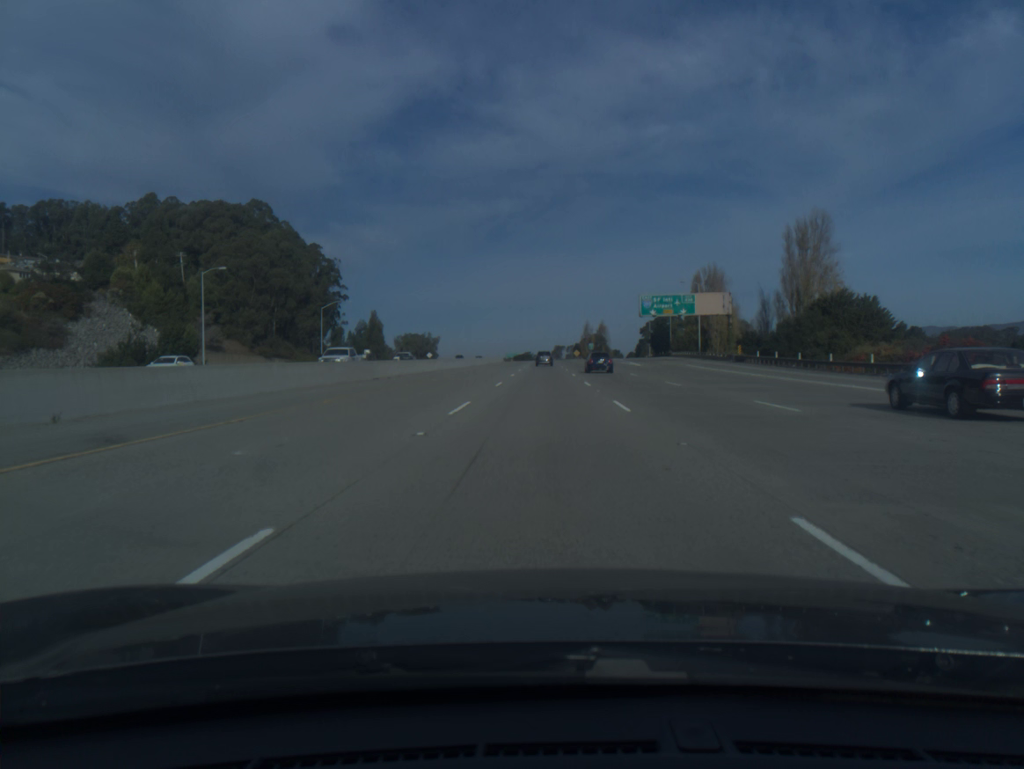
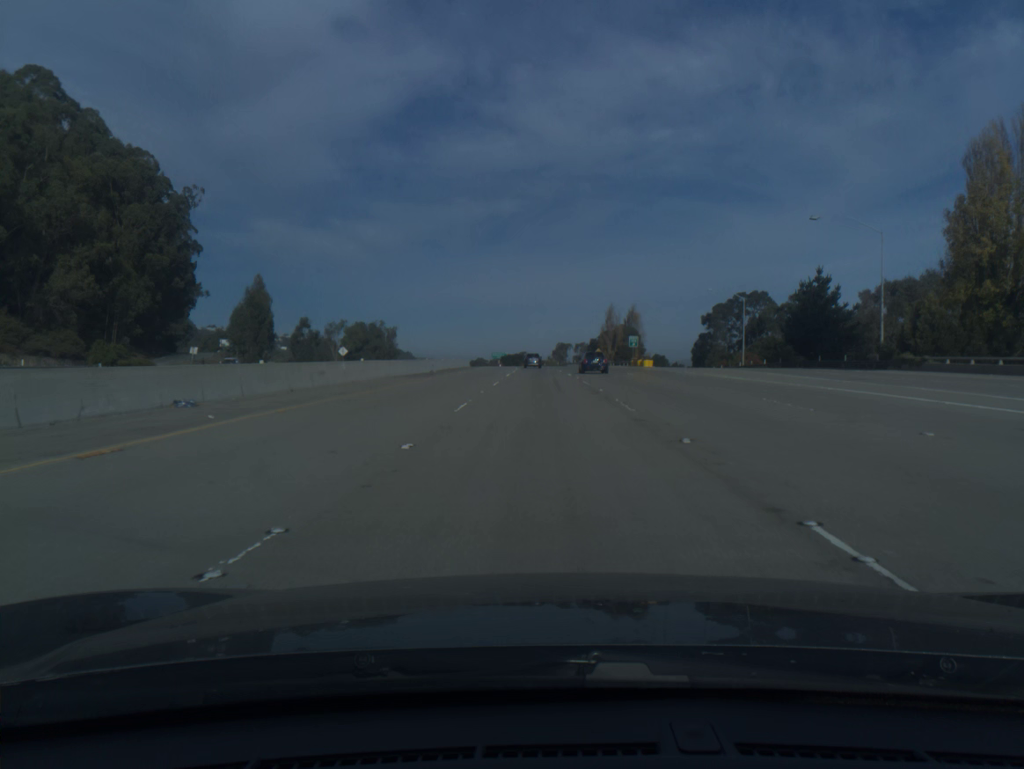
(+0.3, +102.3) m; 0°
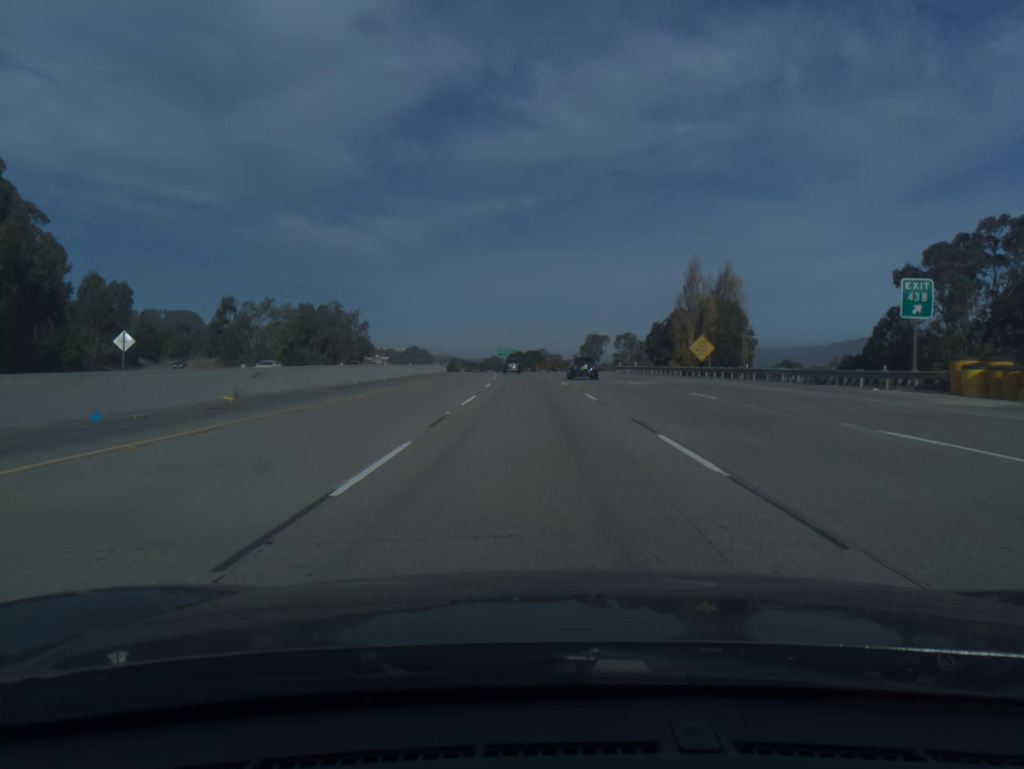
(-0.7, +81.8) m; -1°
